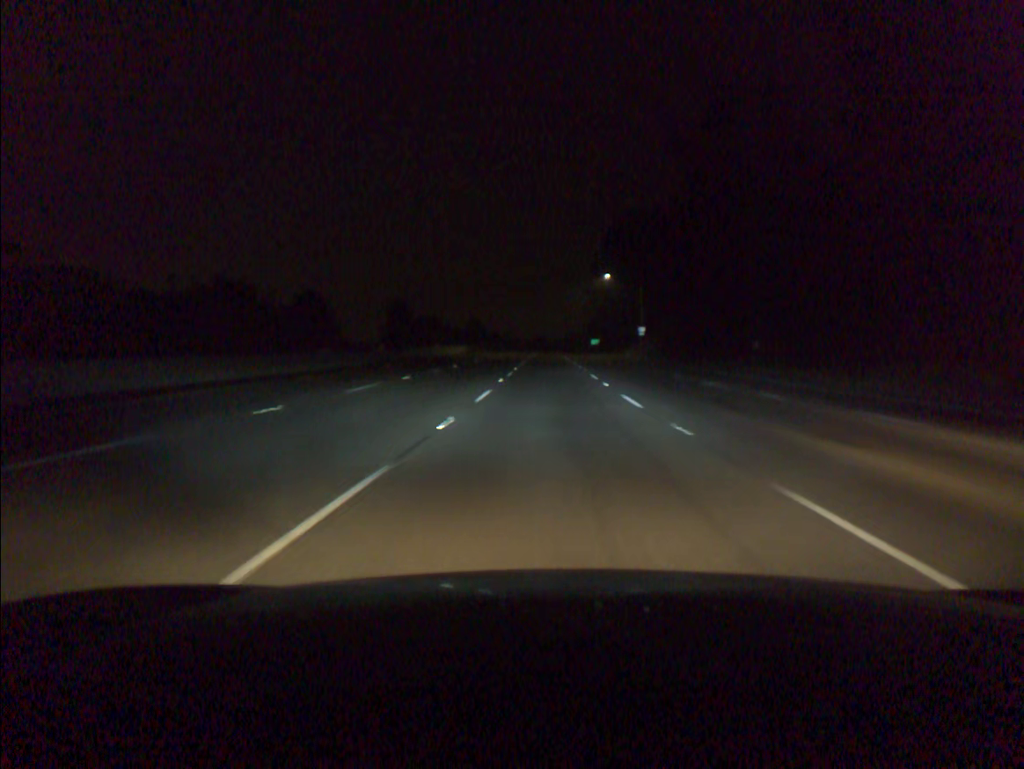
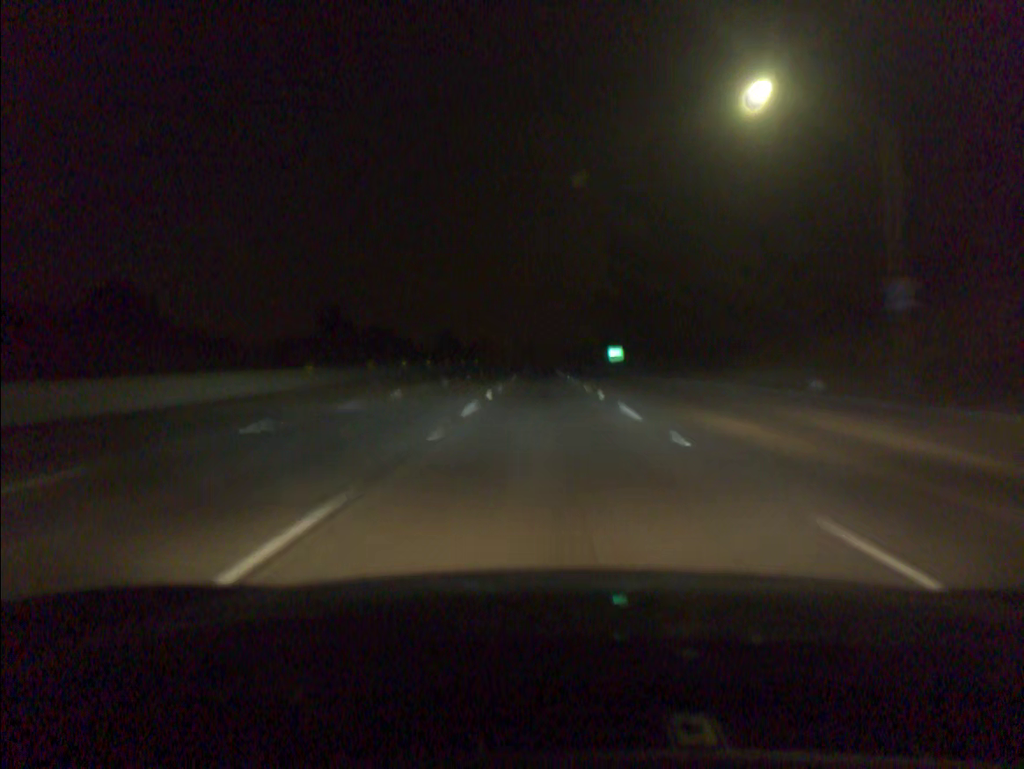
(+0.5, +74.0) m; +1°
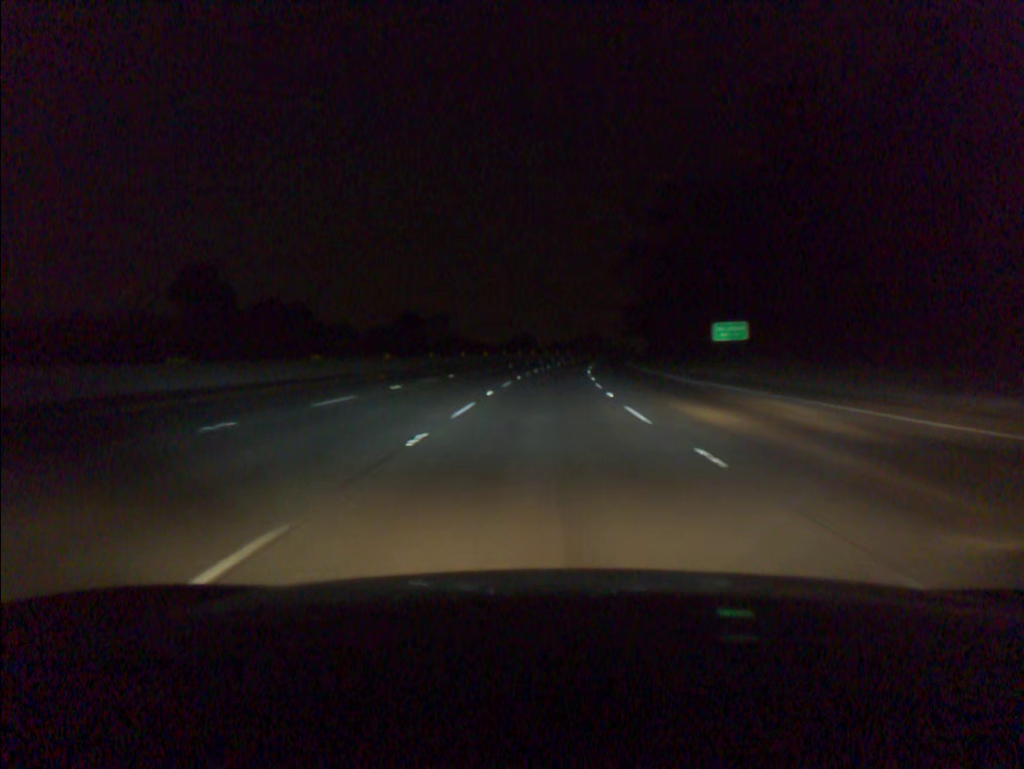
(-0.1, +74.7) m; 0°
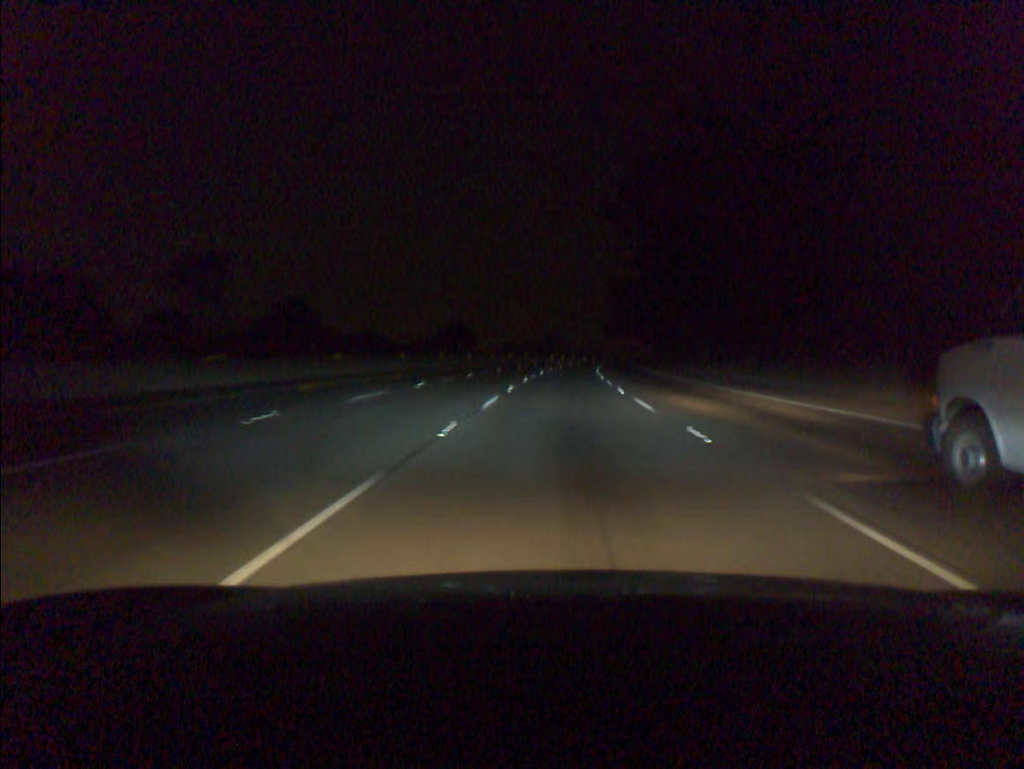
(+1.3, +56.5) m; +3°
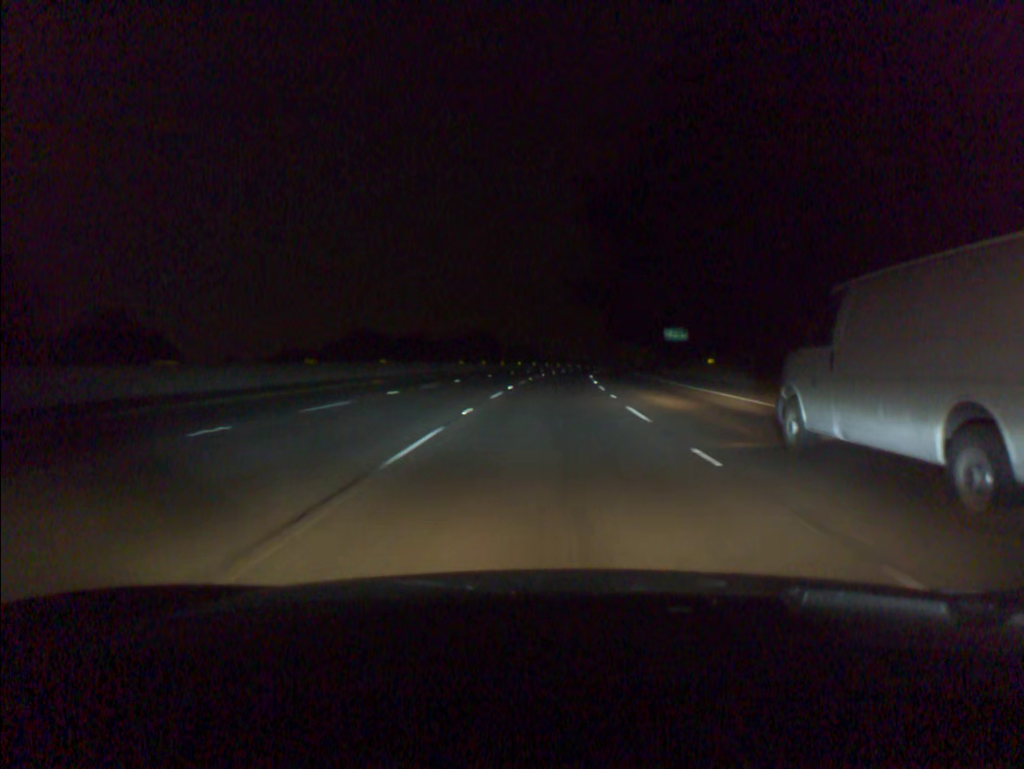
(+3.5, +75.0) m; +5°
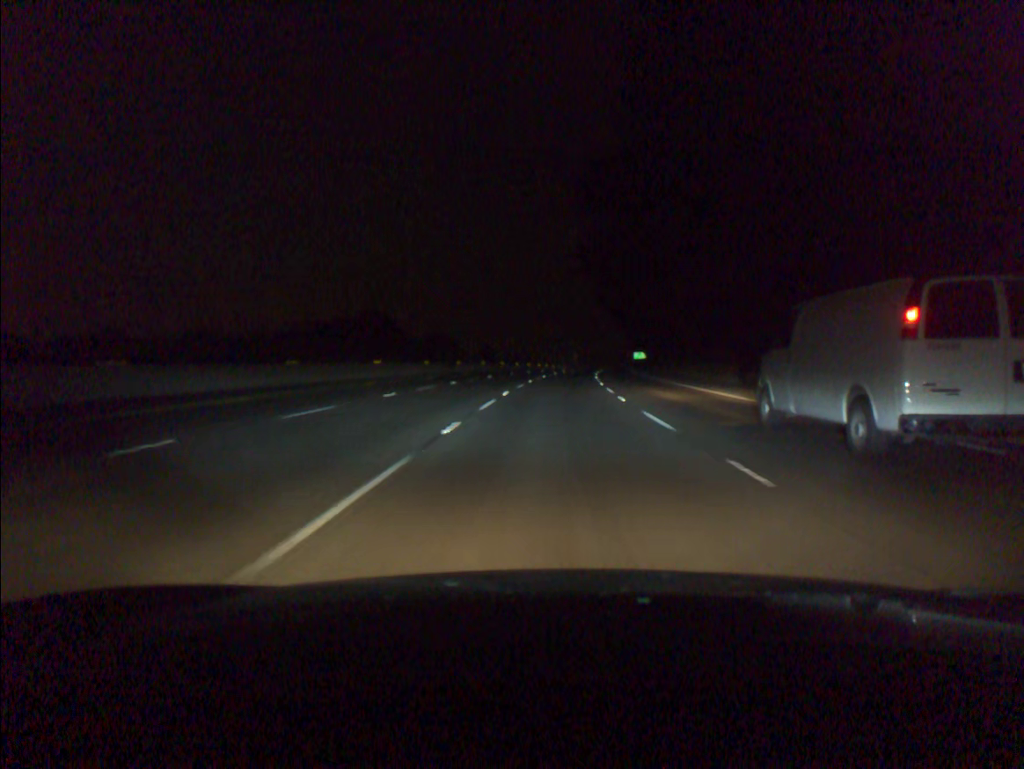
(+2.8, +74.9) m; +5°
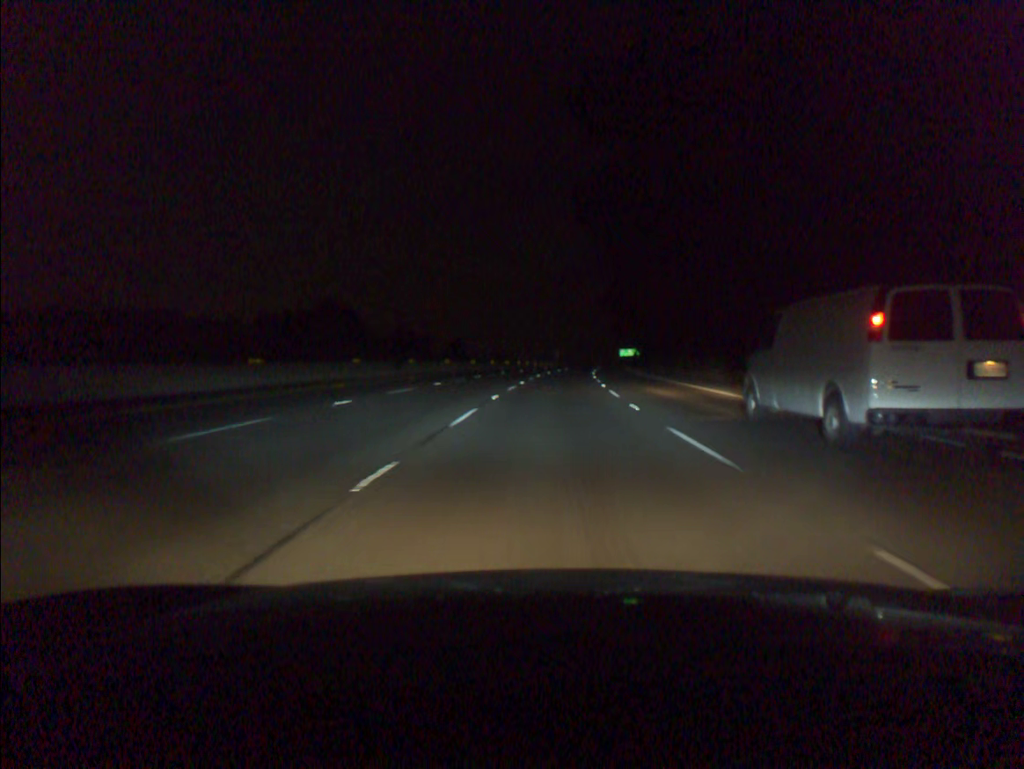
(+0.2, +18.8) m; +1°
